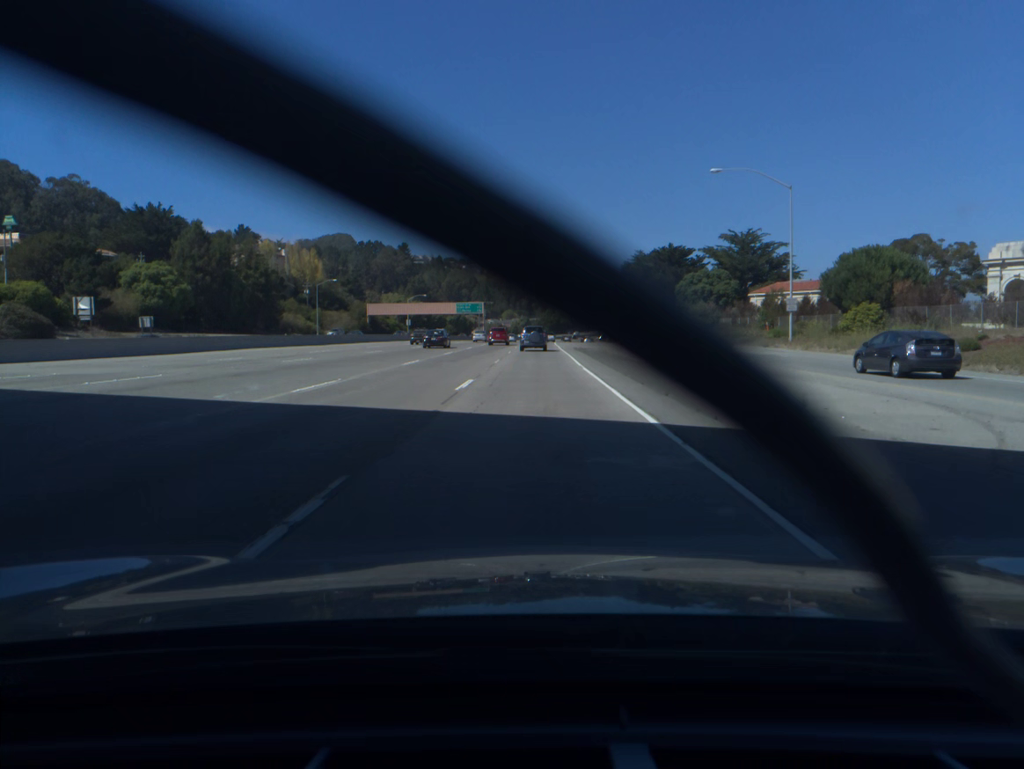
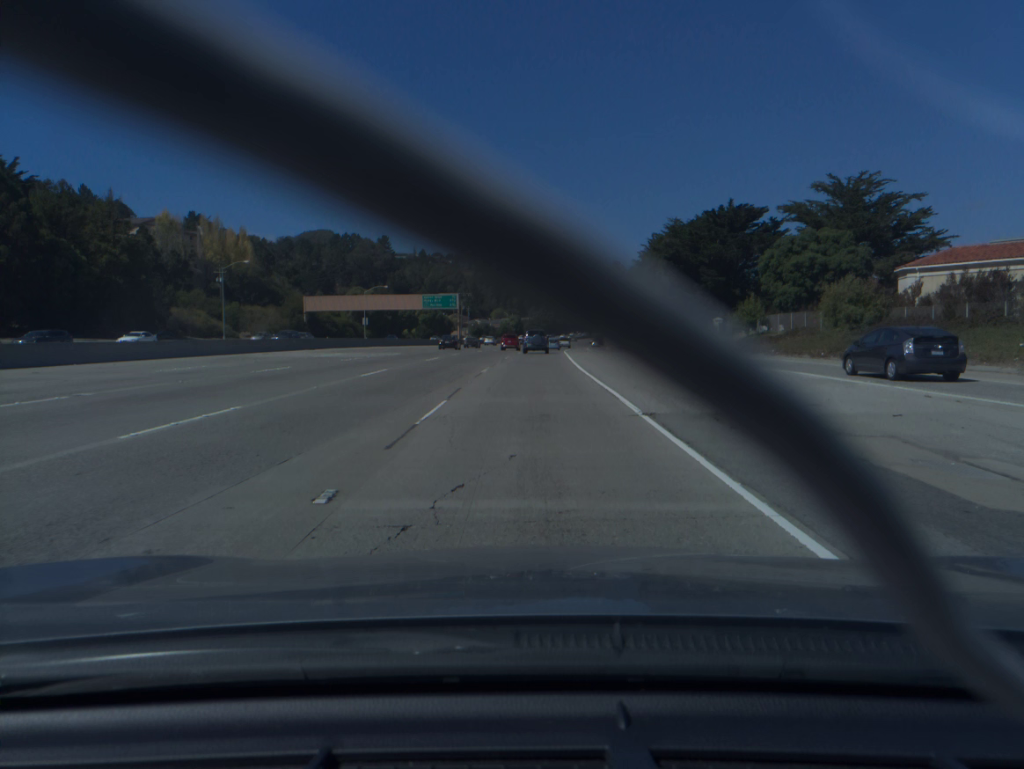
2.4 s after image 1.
(+0.3, +50.4) m; +1°
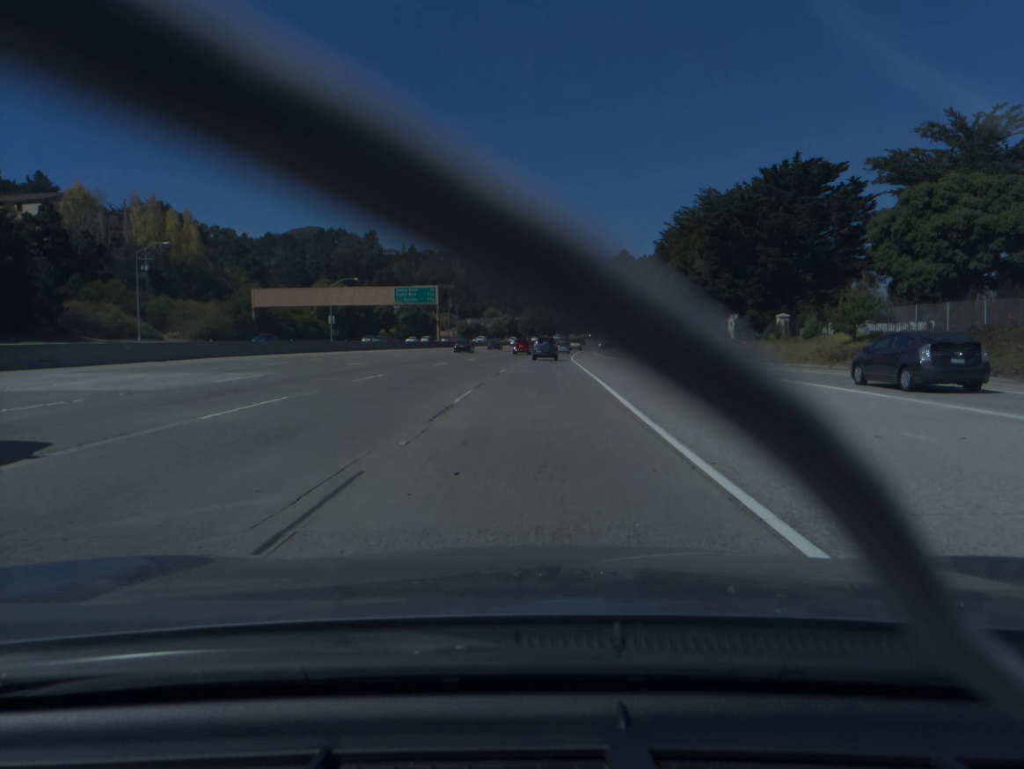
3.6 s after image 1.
(0.0, +26.0) m; 0°
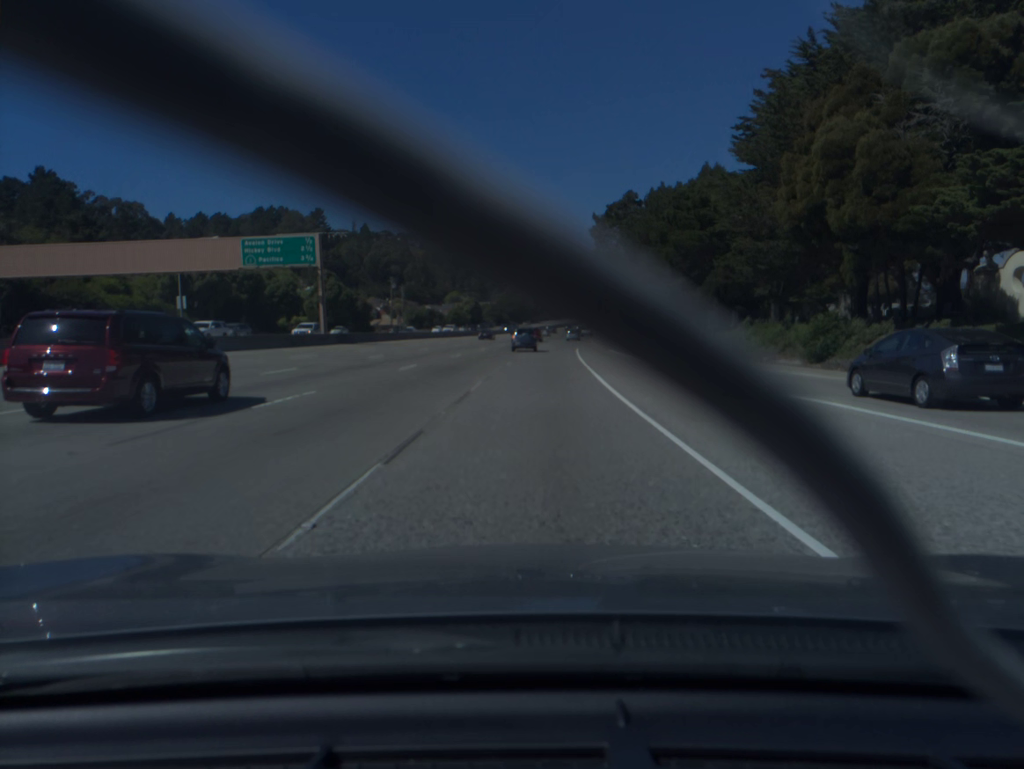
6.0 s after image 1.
(+1.0, +54.4) m; +2°
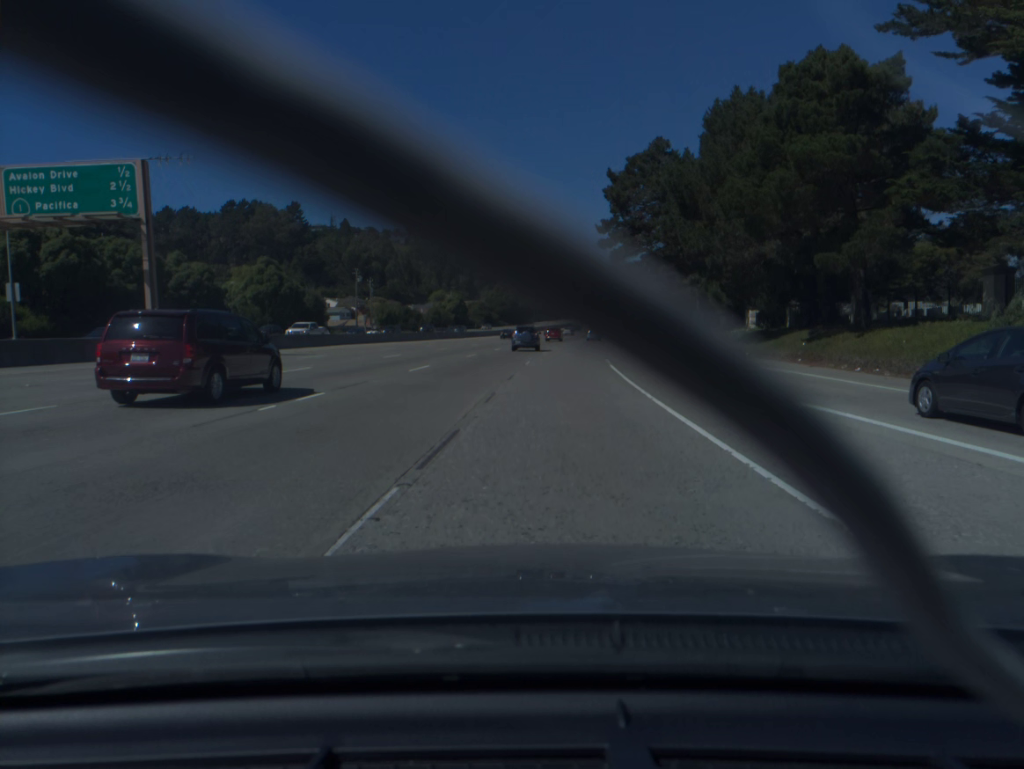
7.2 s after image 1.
(+0.1, +29.9) m; +1°
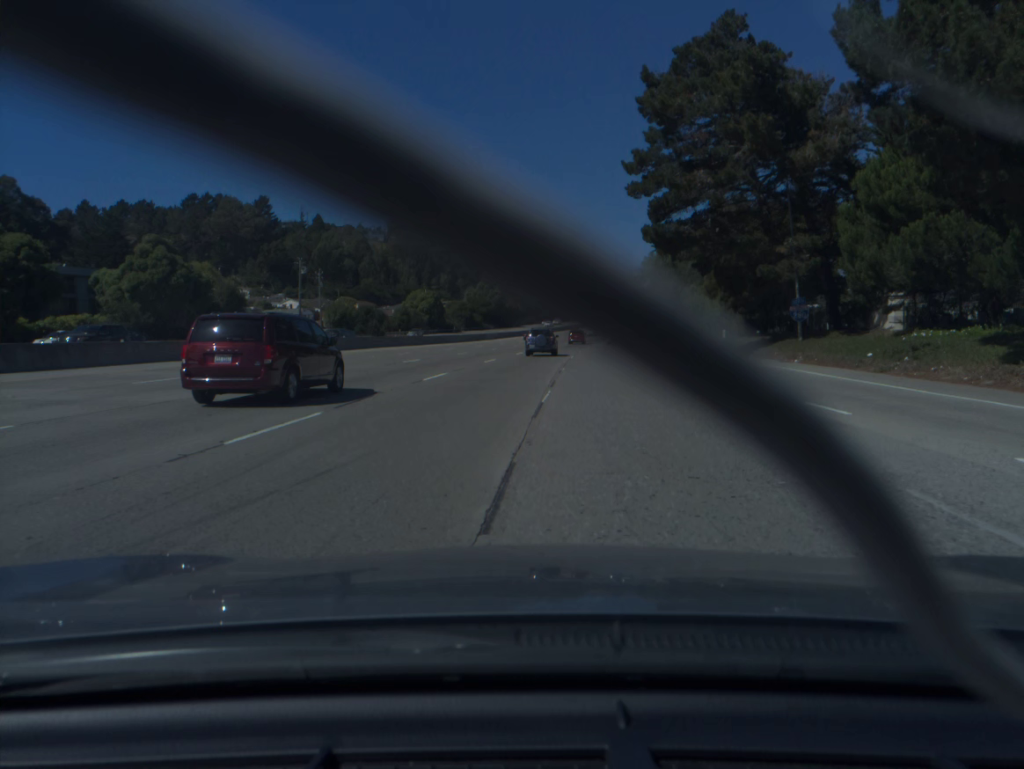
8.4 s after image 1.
(+0.2, +31.6) m; +1°
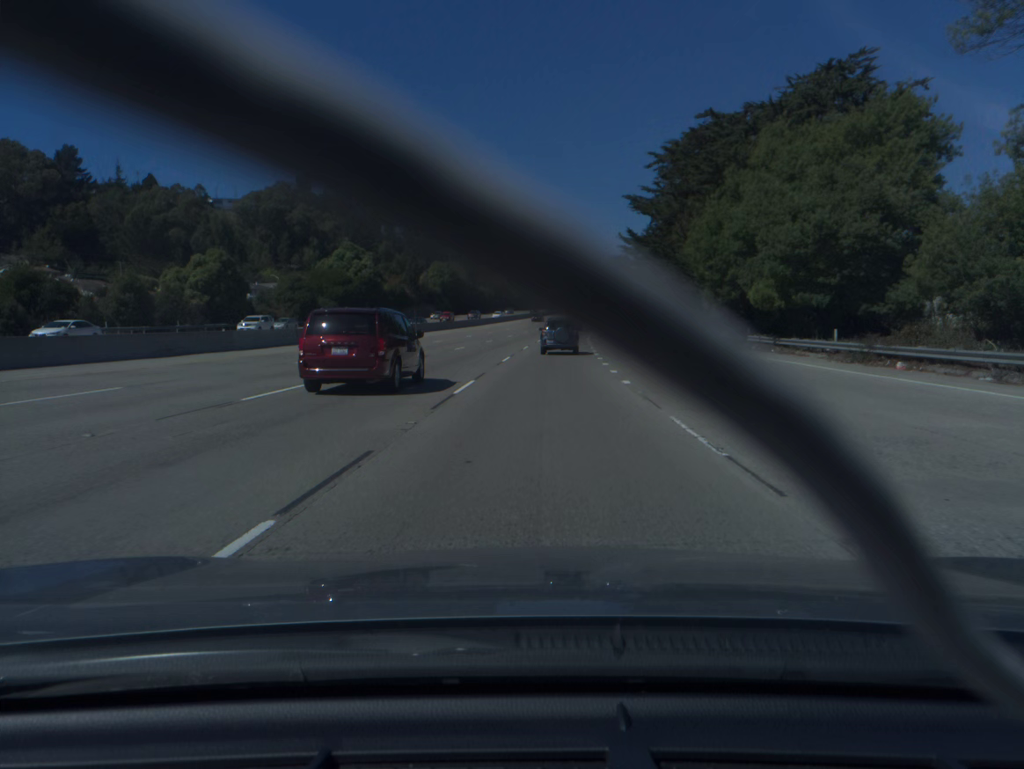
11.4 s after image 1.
(+3.7, +79.6) m; +6°
